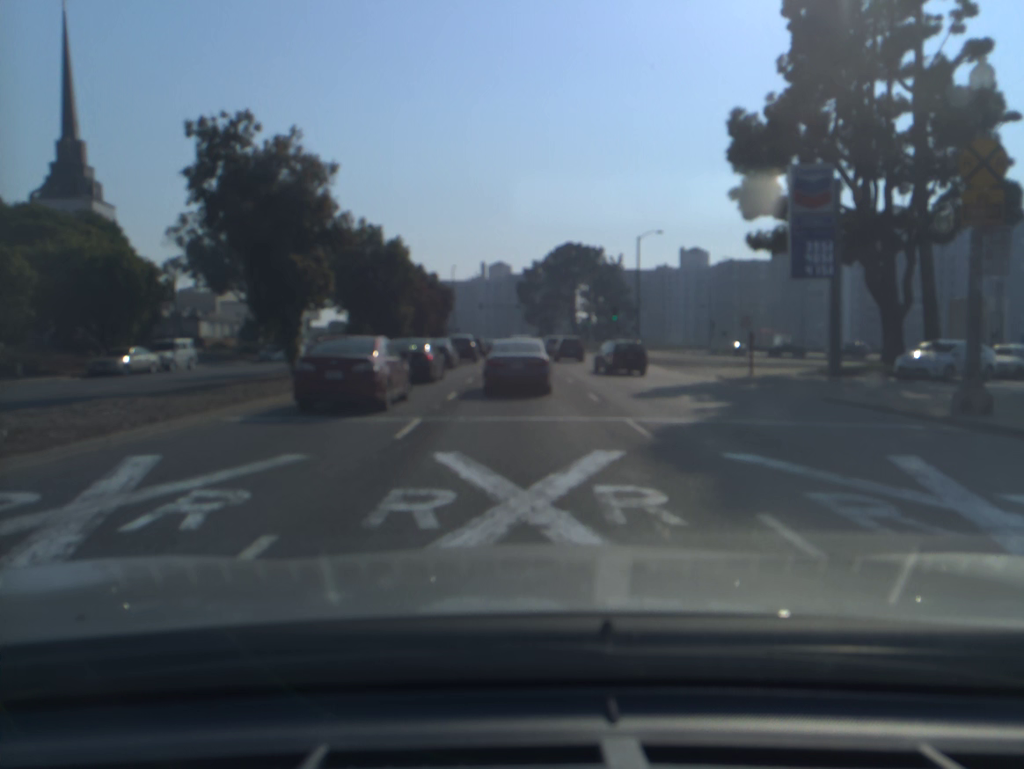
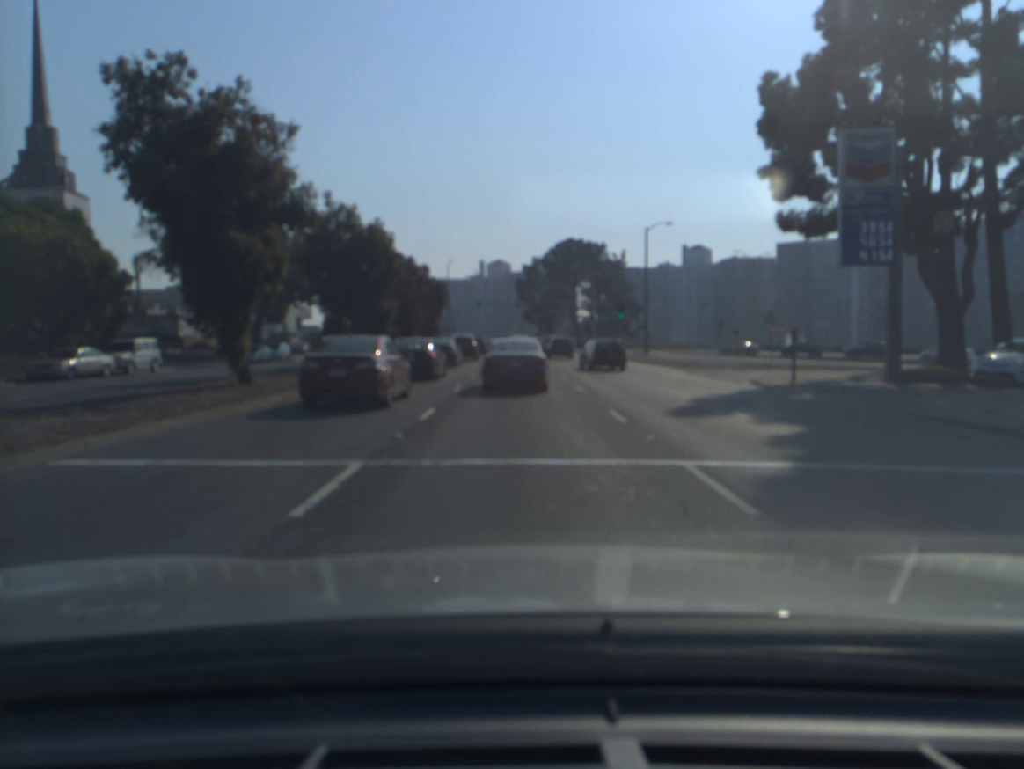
(0.0, +4.8) m; 0°
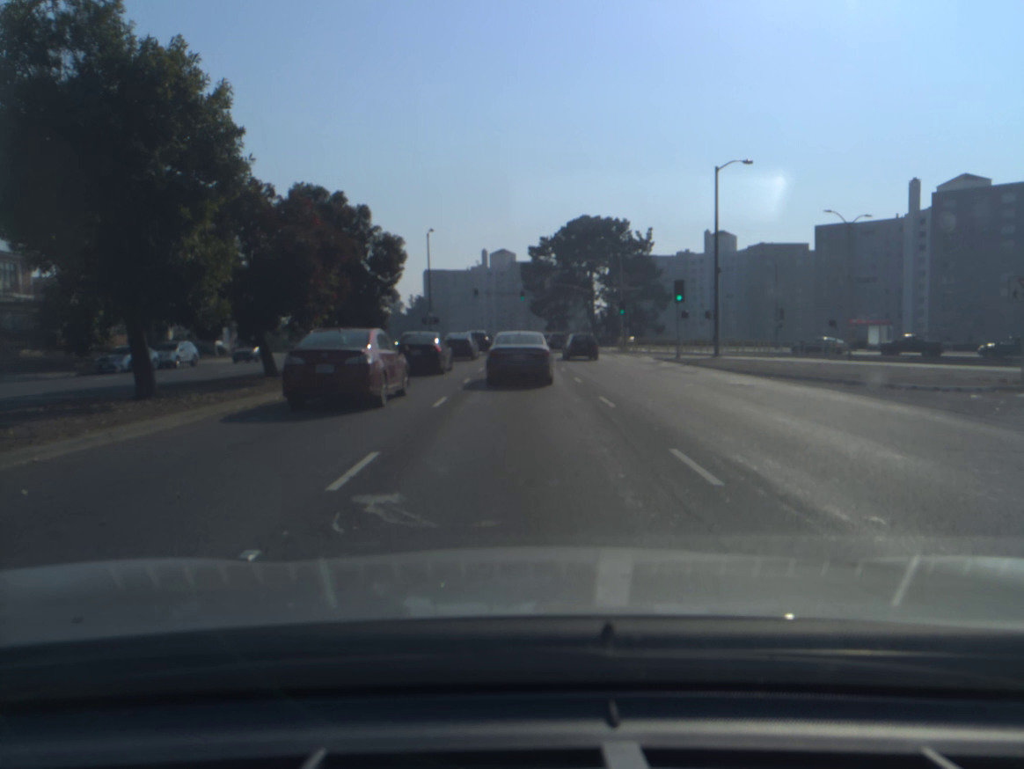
(0.0, +21.6) m; 0°
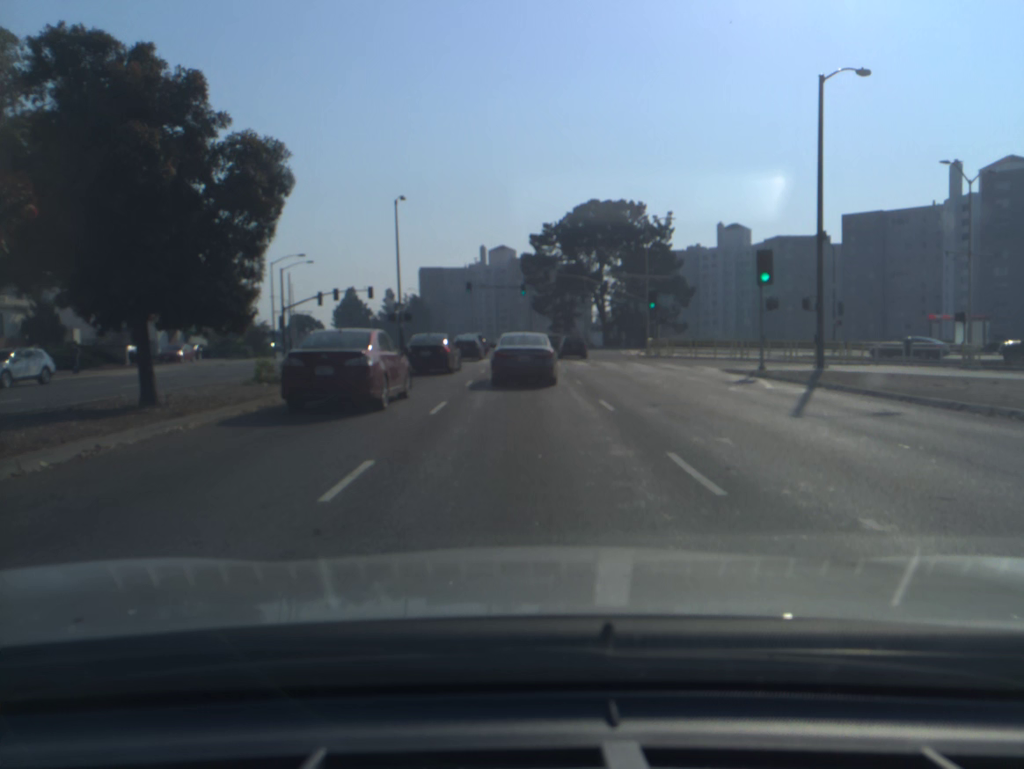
(0.0, +15.7) m; 0°
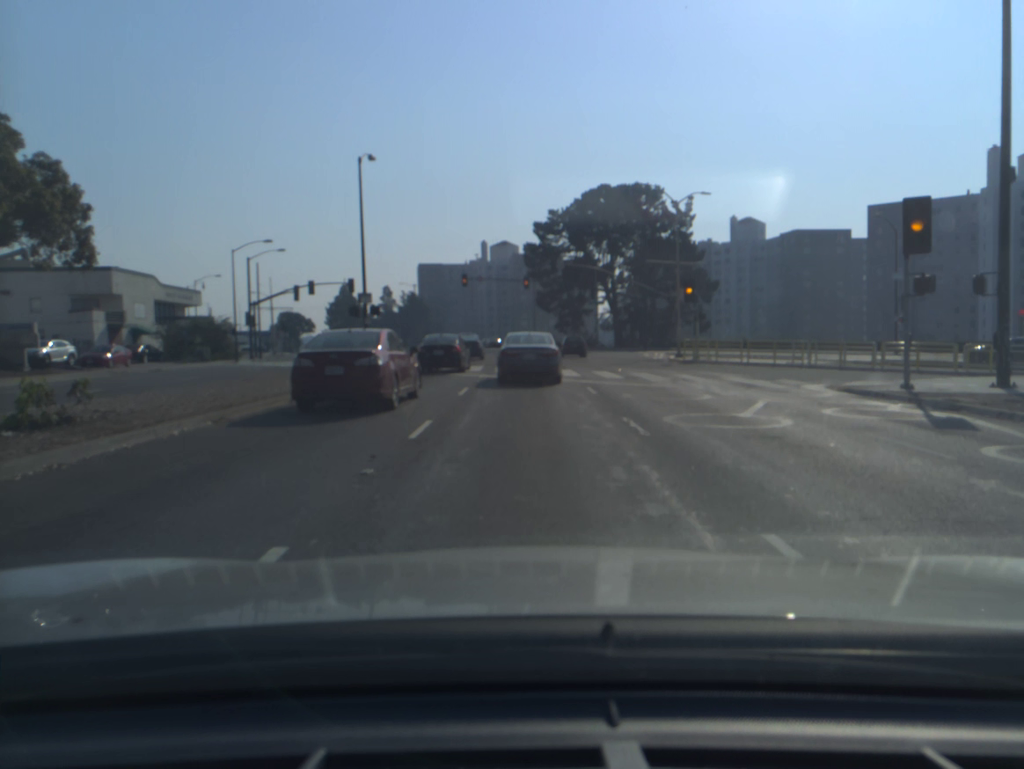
(-0.1, +10.9) m; 0°
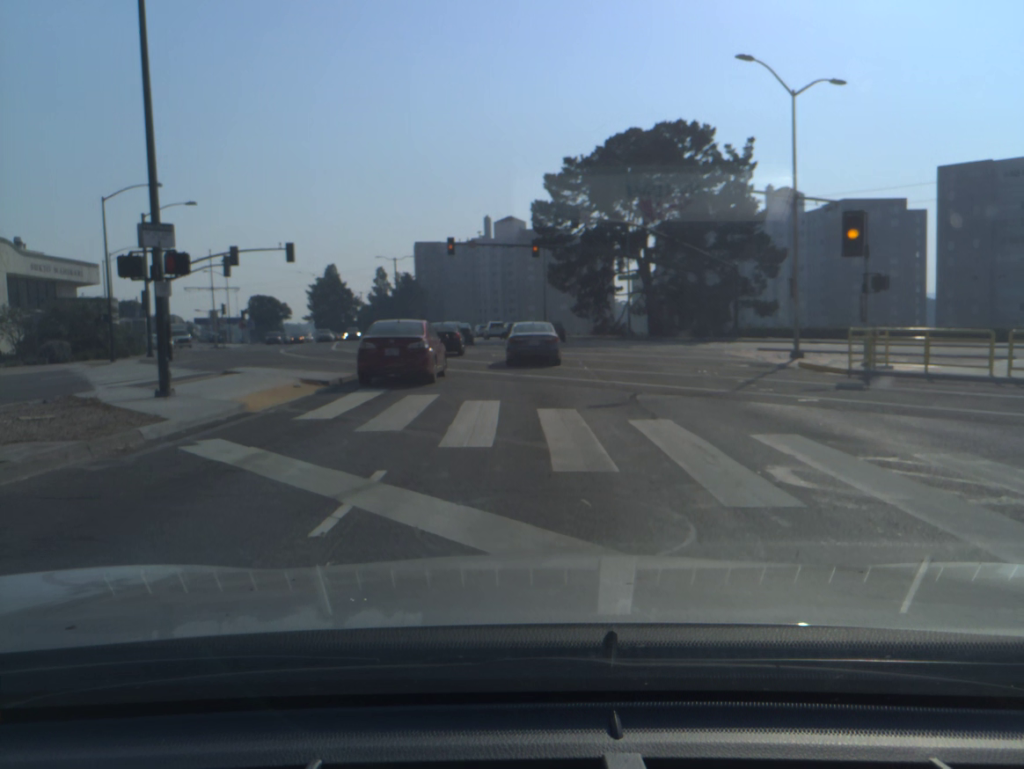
(0.0, +20.4) m; -1°
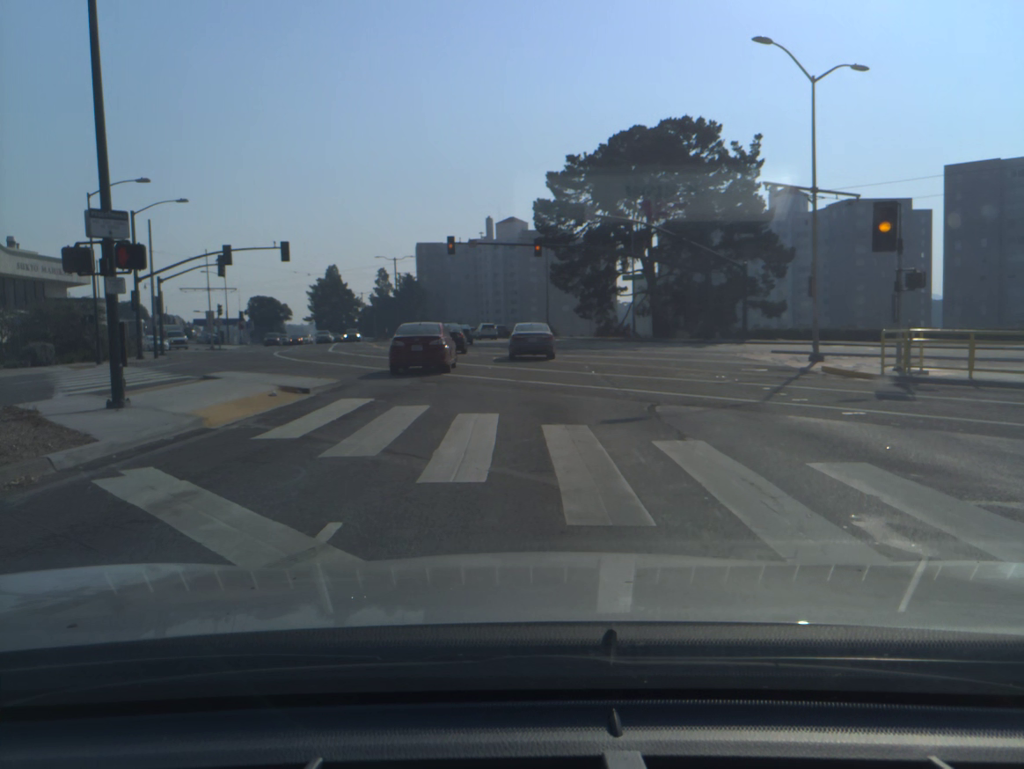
(0.0, +2.0) m; 0°
